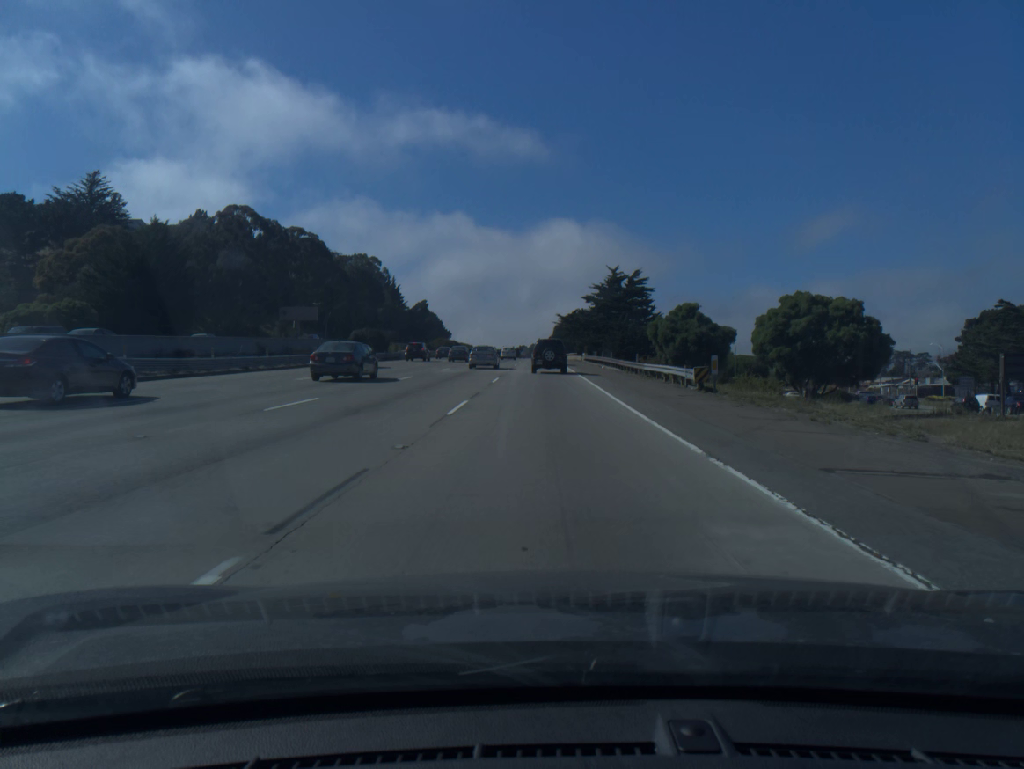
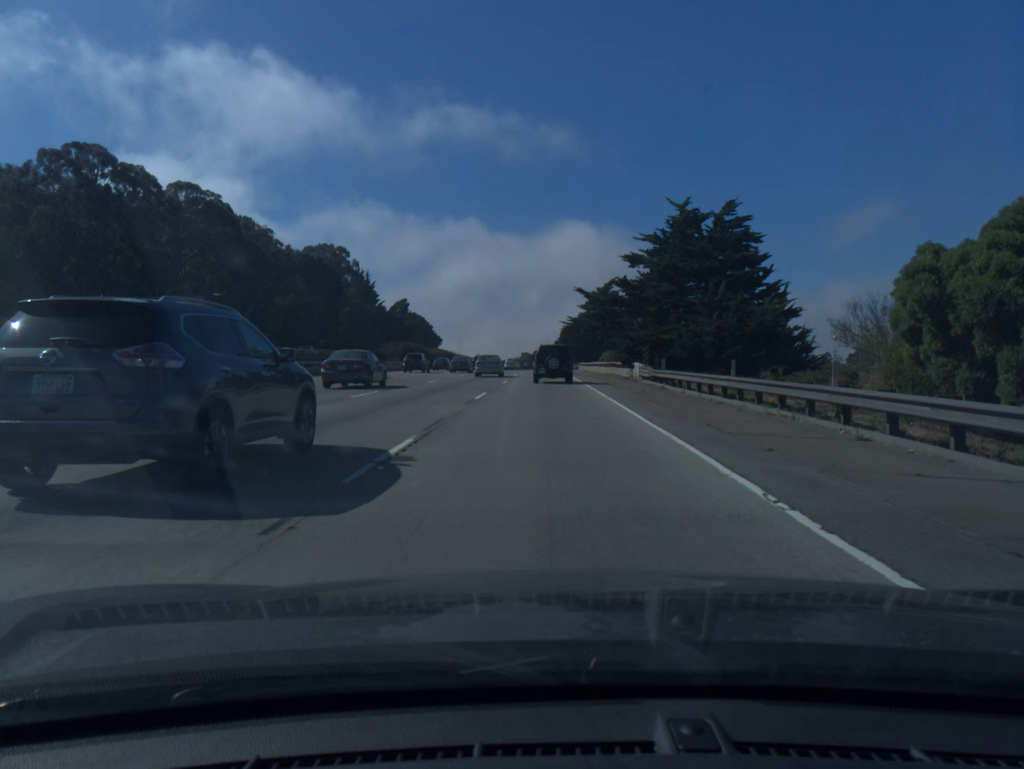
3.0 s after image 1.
(-0.1, +51.4) m; 0°
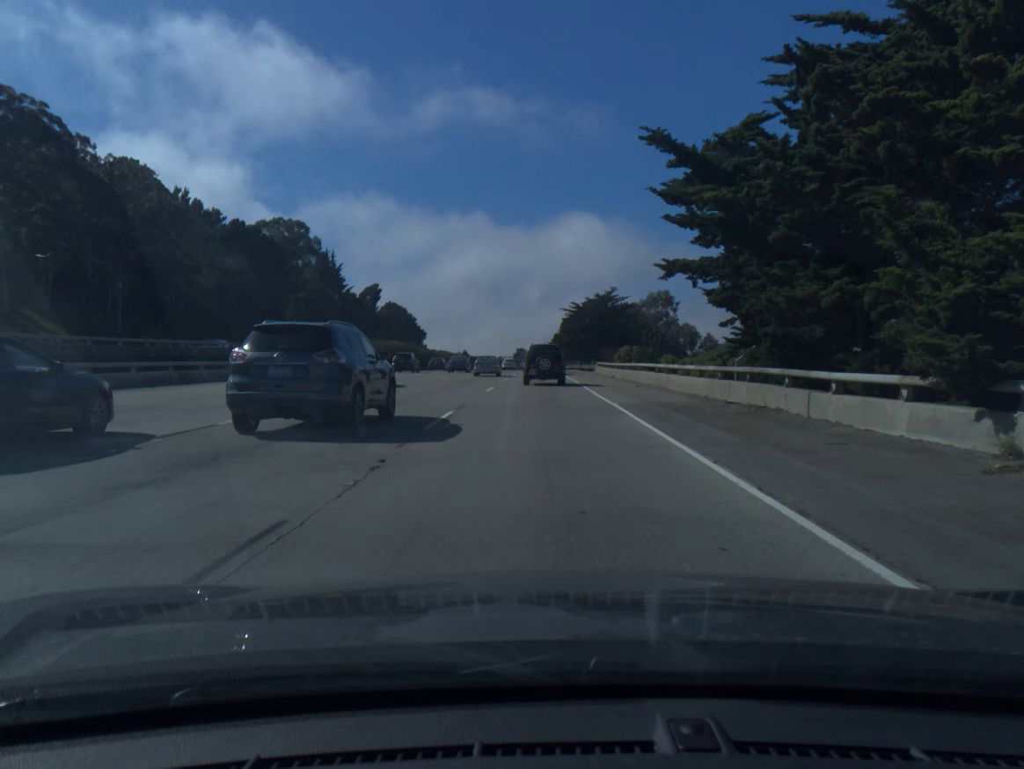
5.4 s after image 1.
(0.0, +38.7) m; 0°
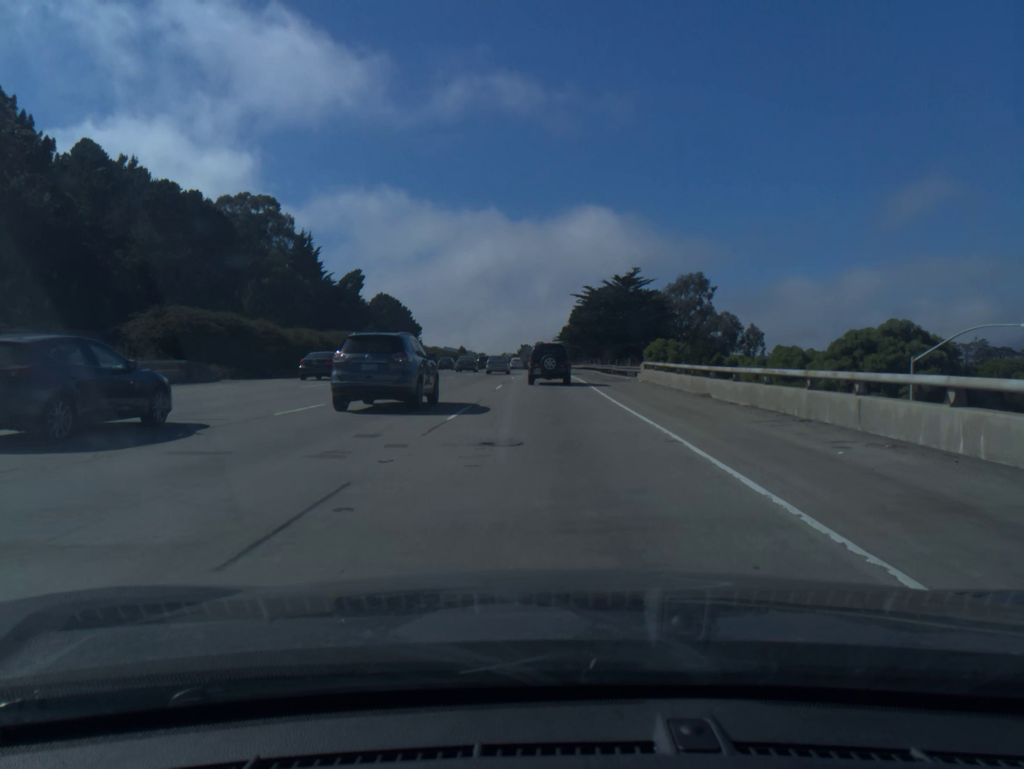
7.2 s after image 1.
(-0.1, +27.7) m; 0°
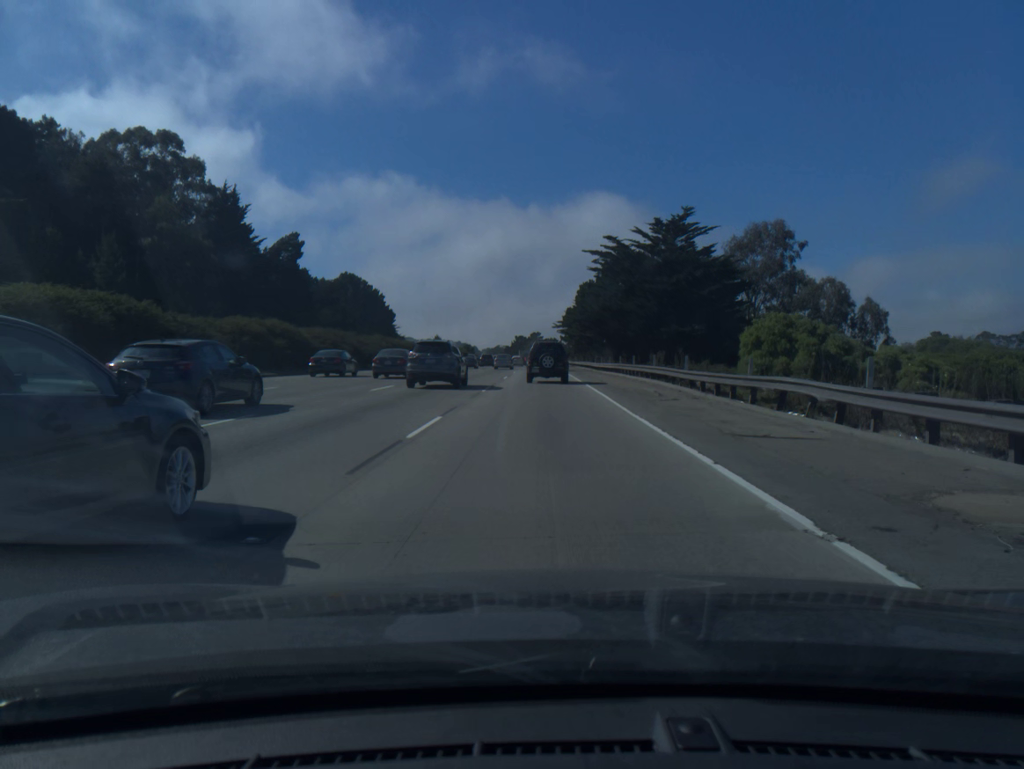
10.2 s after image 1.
(+0.1, +44.8) m; 0°
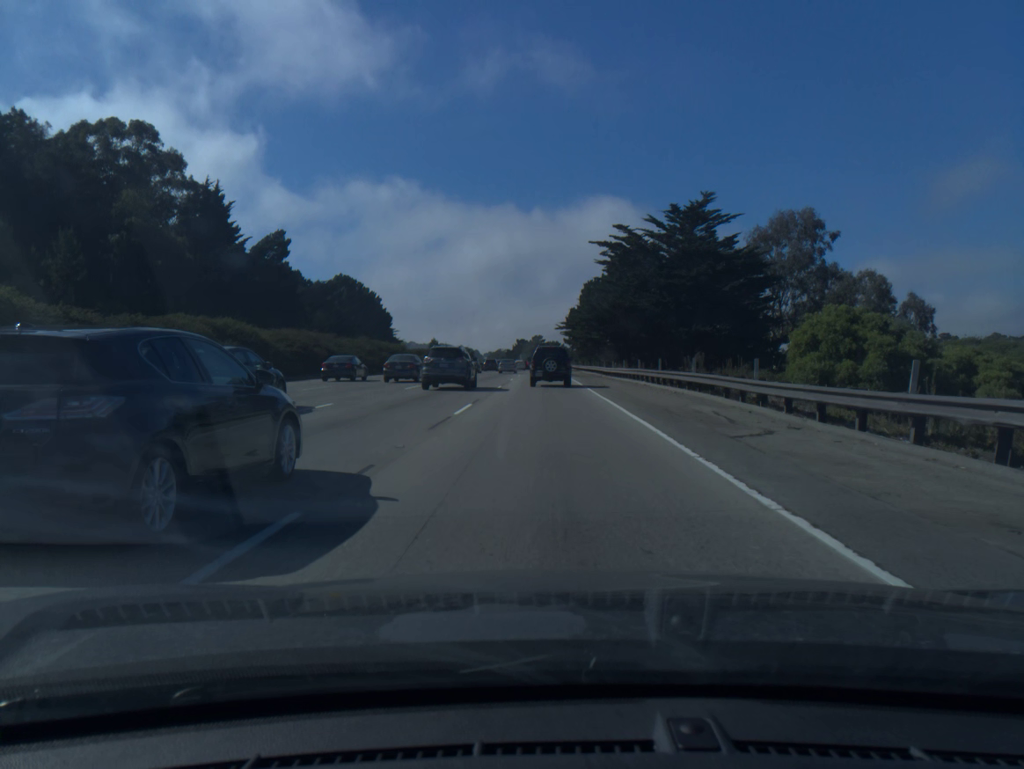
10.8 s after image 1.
(0.0, +8.9) m; 0°
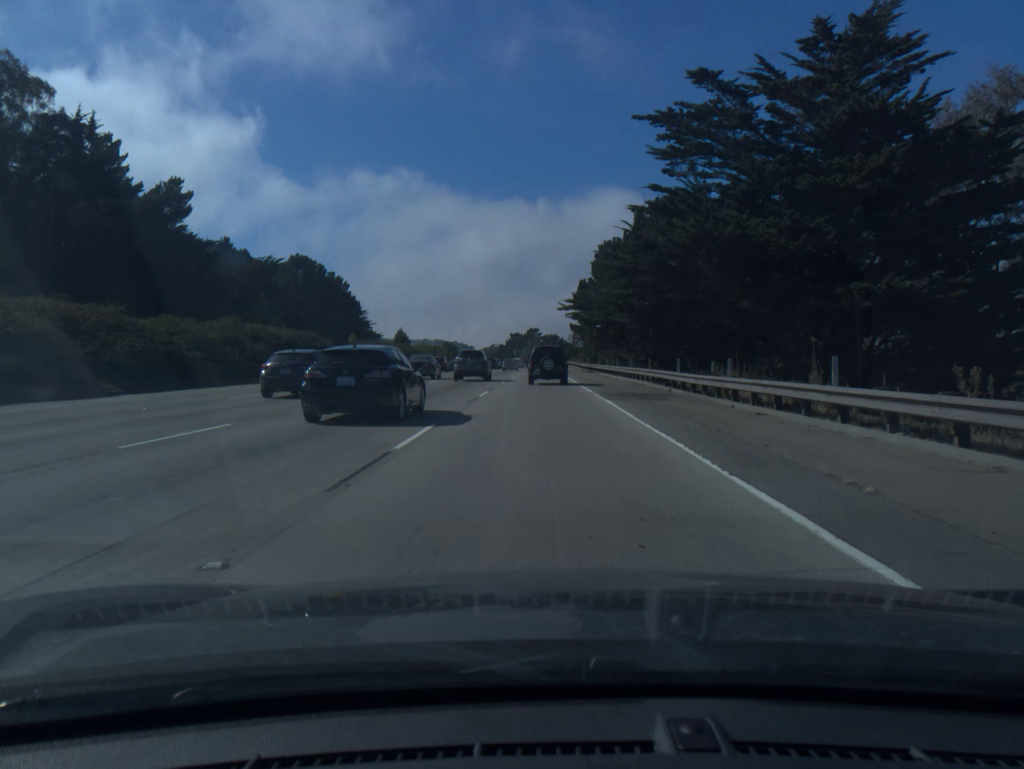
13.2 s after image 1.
(+0.1, +35.8) m; 0°
